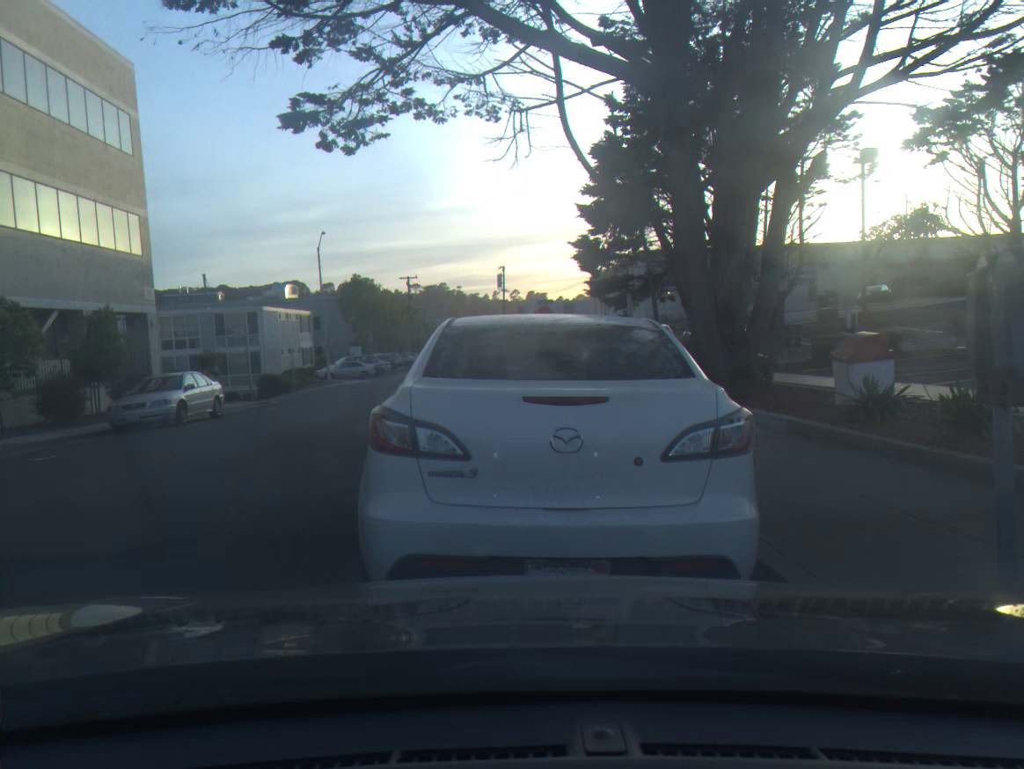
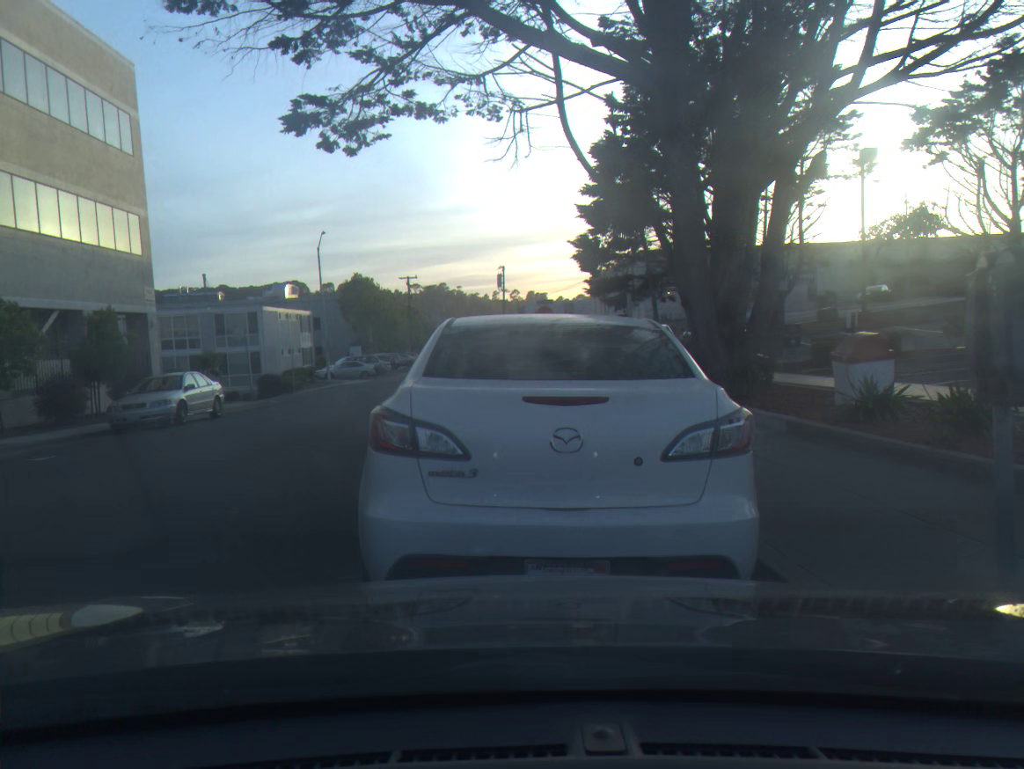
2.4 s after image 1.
(0.0, 0.0) m; 0°
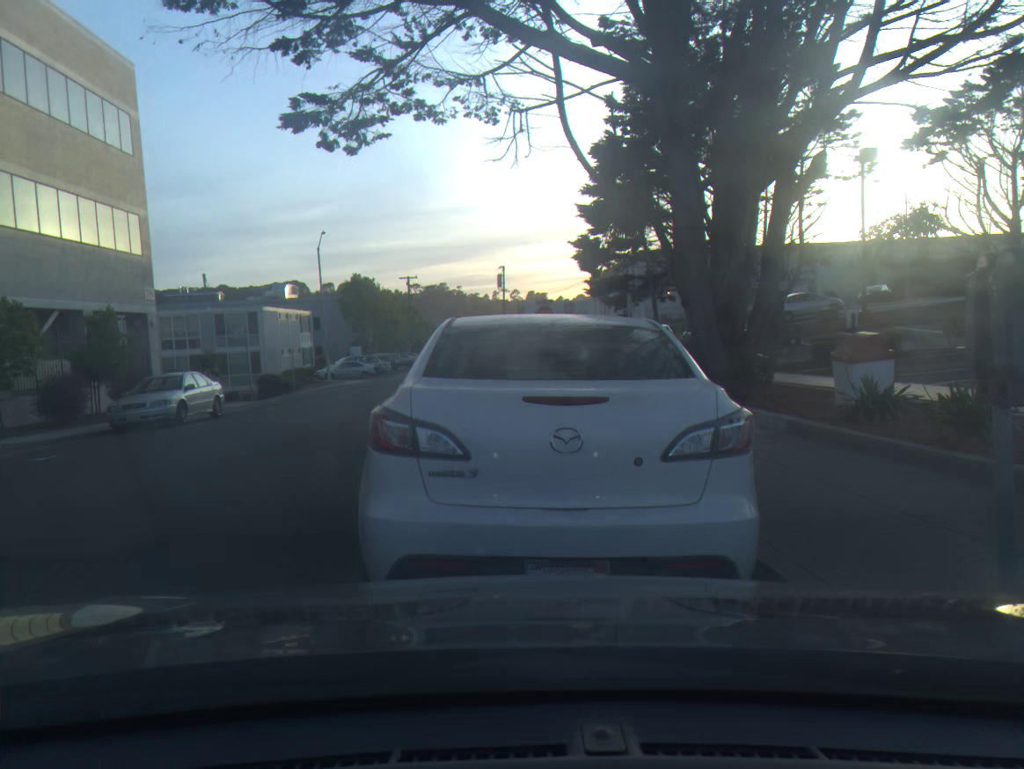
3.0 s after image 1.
(0.0, 0.0) m; 0°
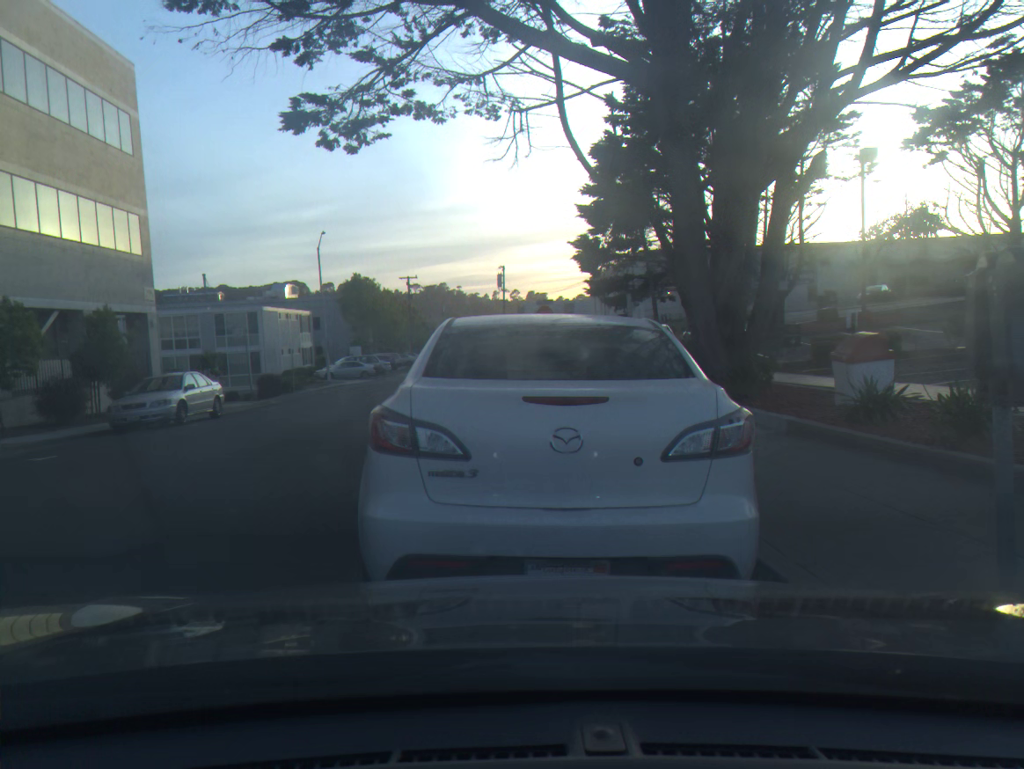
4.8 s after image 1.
(0.0, 0.0) m; 0°
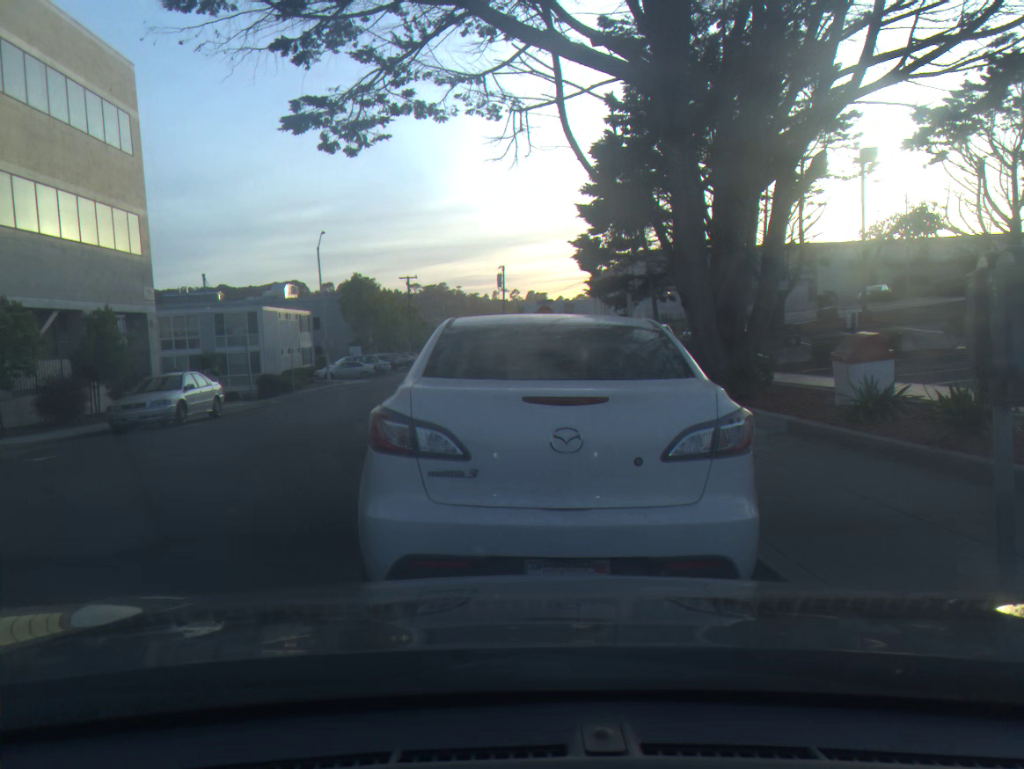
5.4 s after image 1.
(0.0, 0.0) m; 0°
